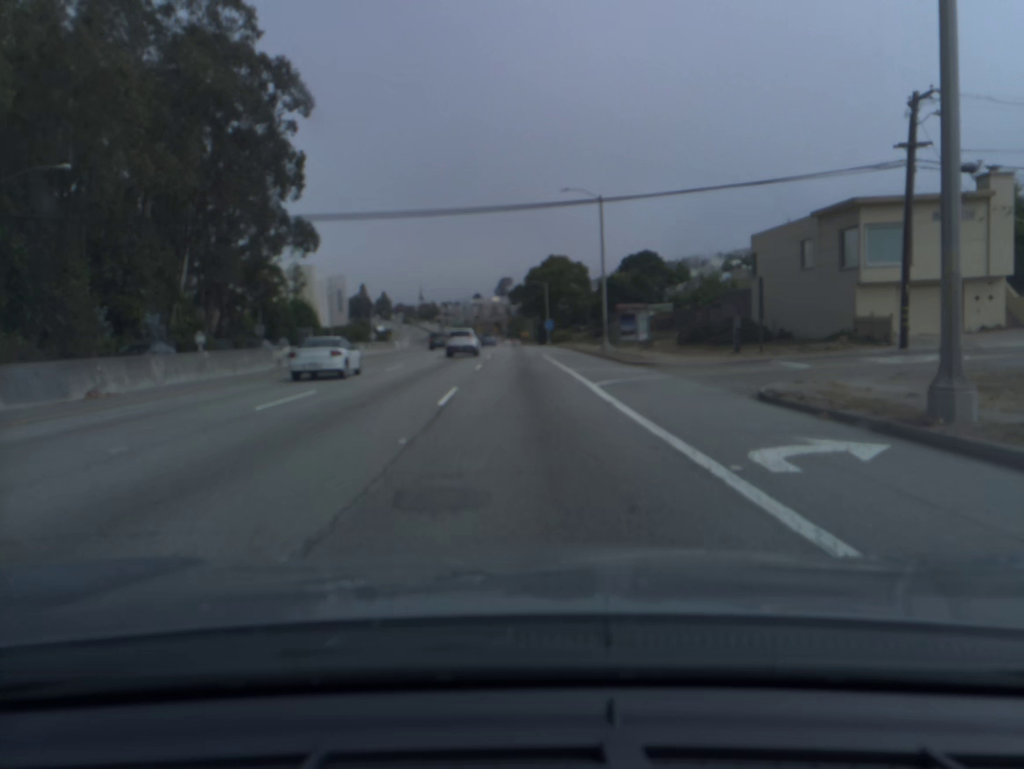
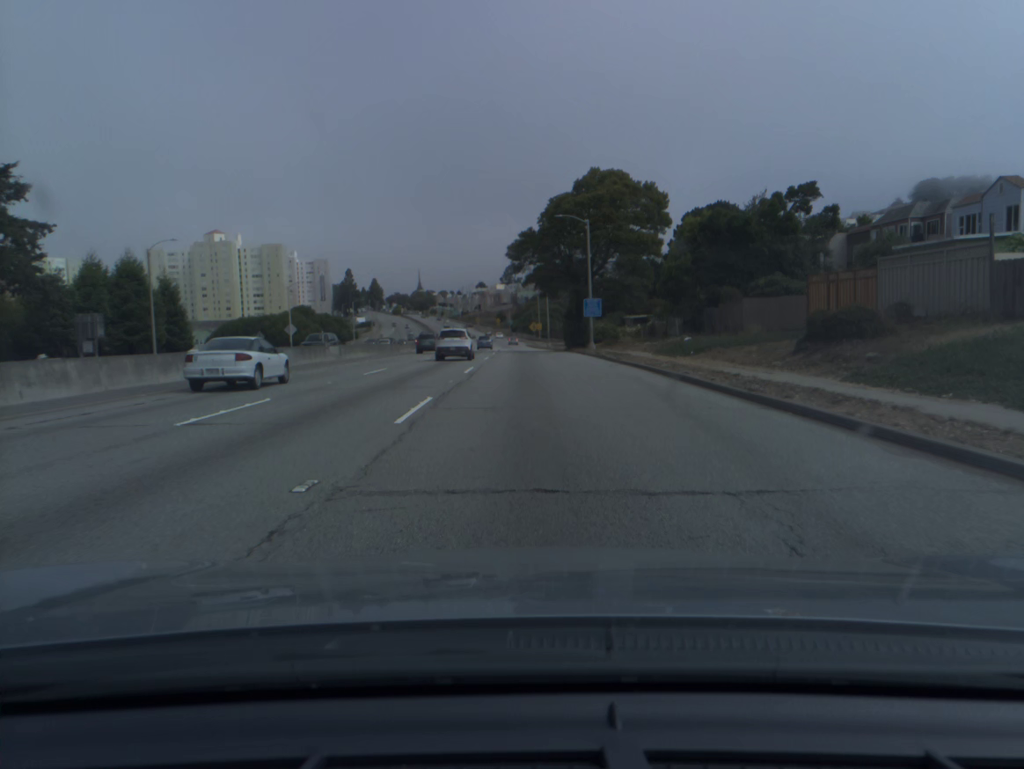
(-0.5, +61.8) m; -1°
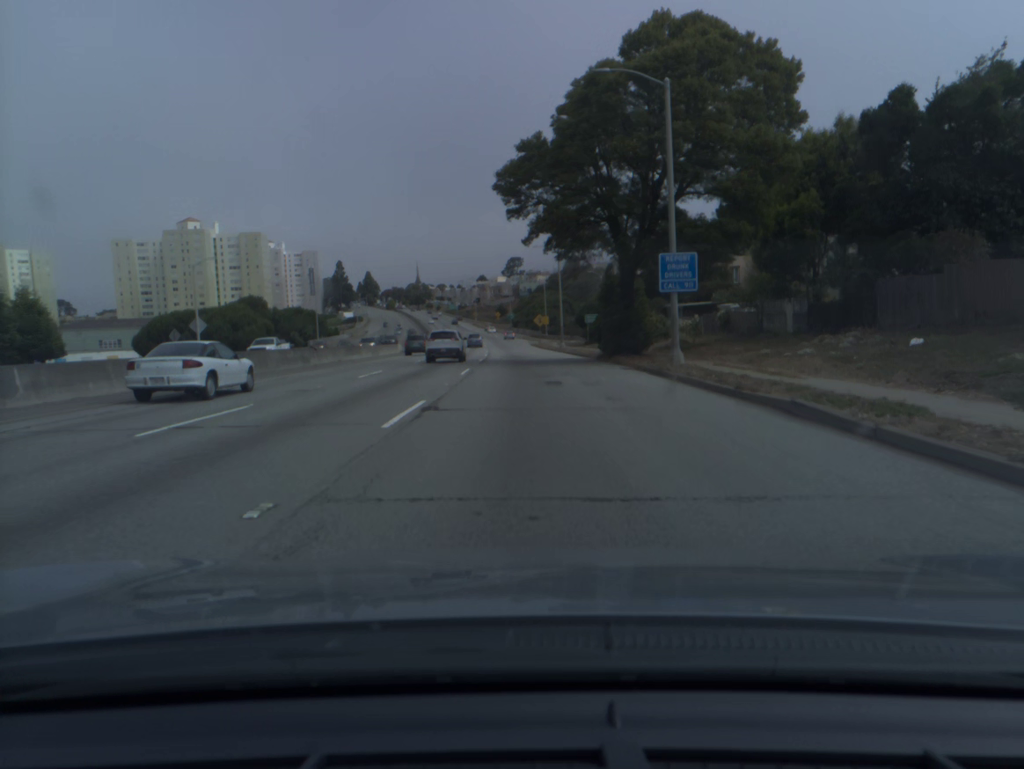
(0.0, +30.4) m; 0°
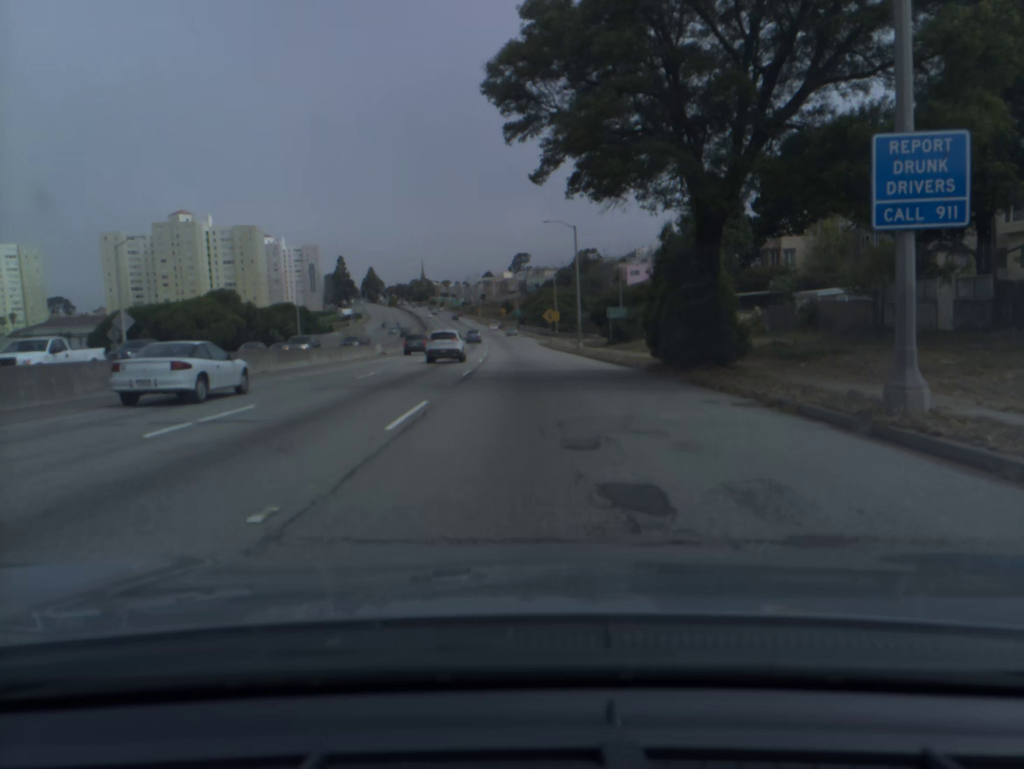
(-0.1, +15.1) m; -1°
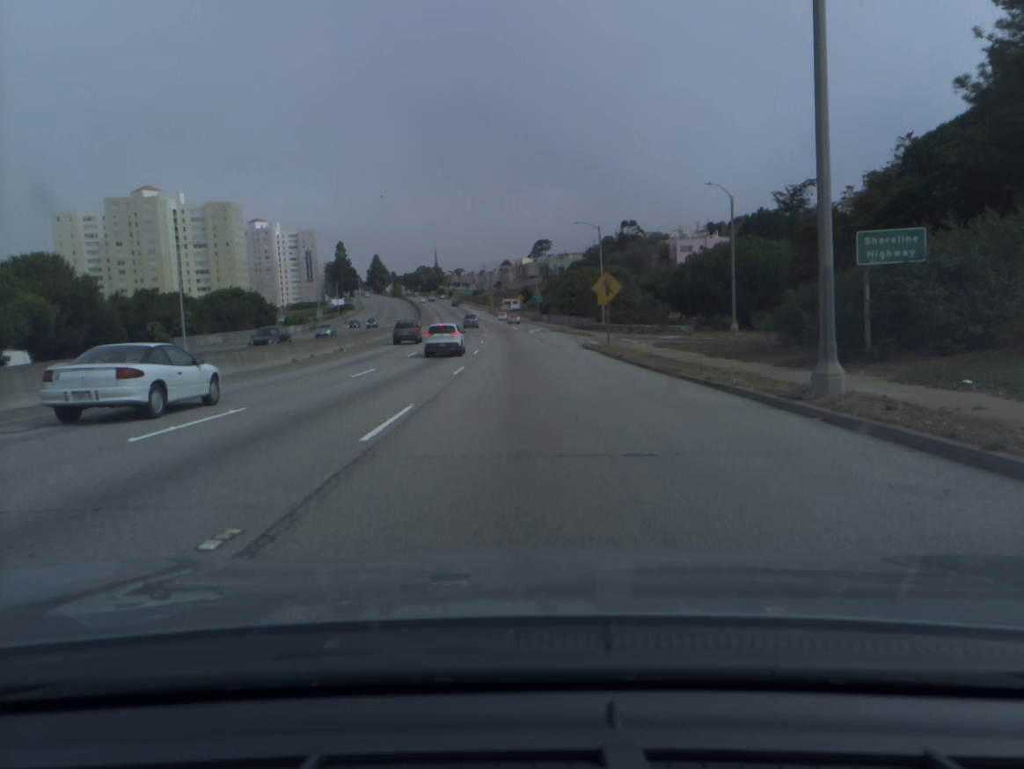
(-0.4, +44.9) m; -1°
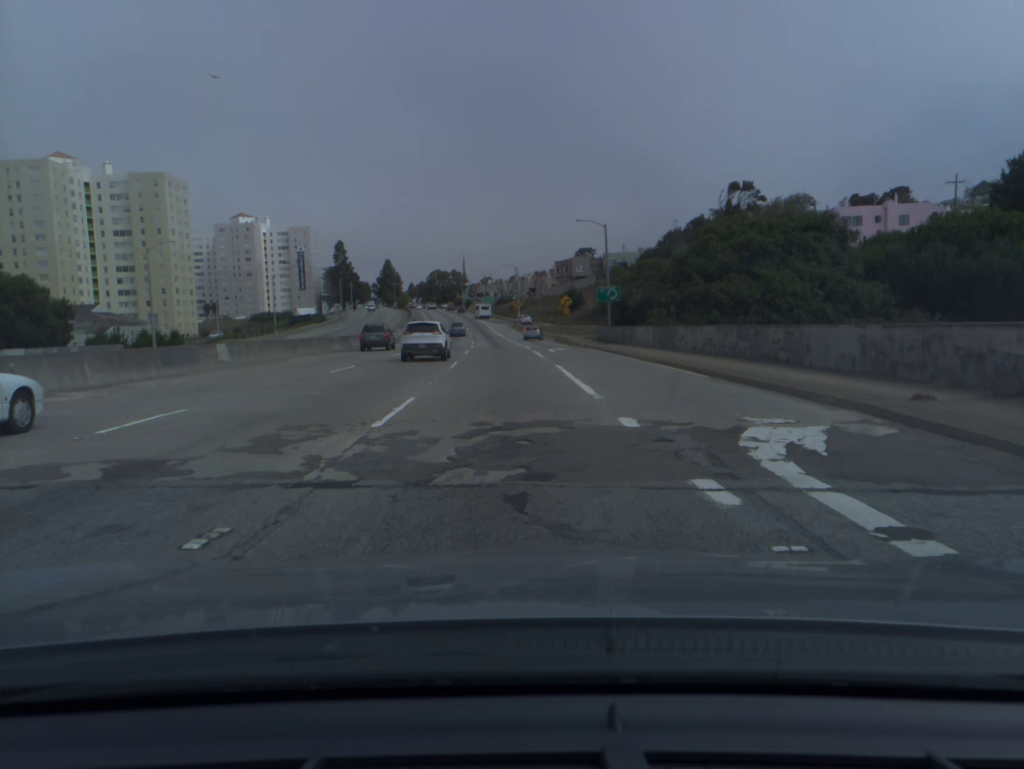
(-1.5, +73.9) m; -3°
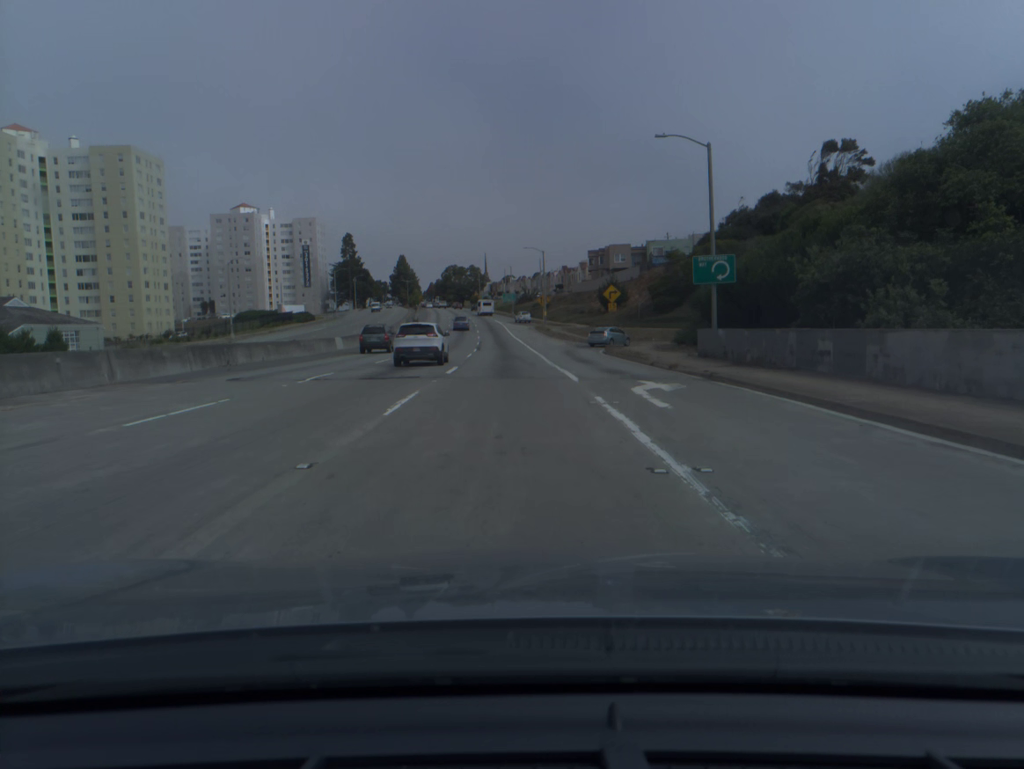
(-0.4, +28.8) m; -2°
